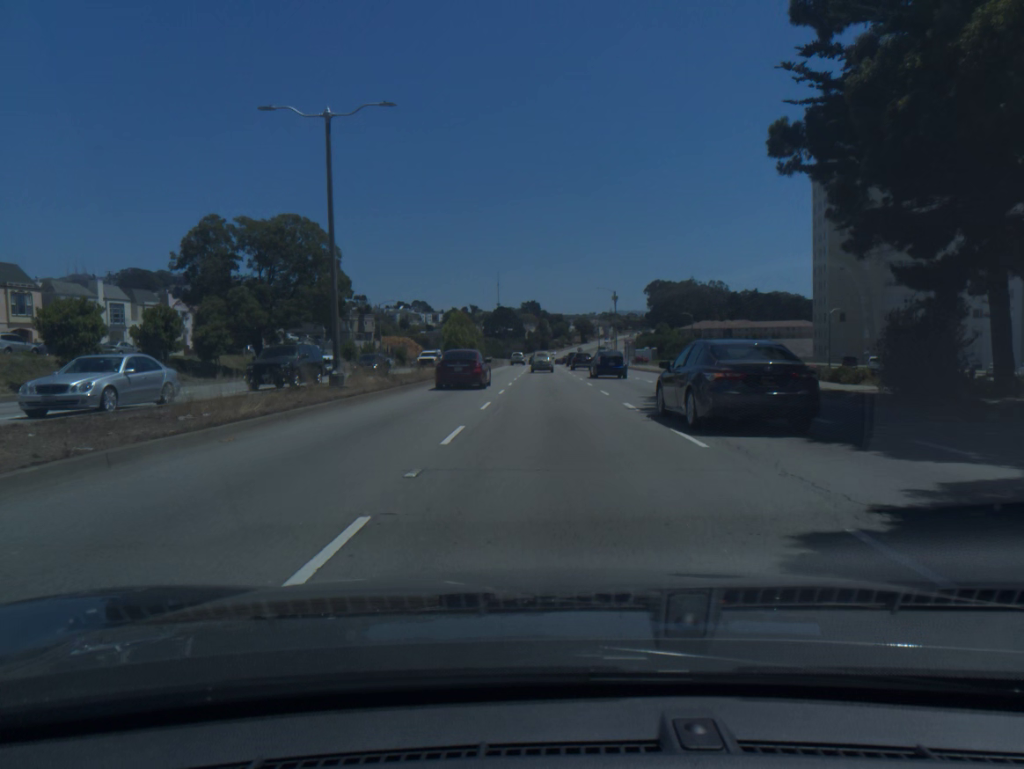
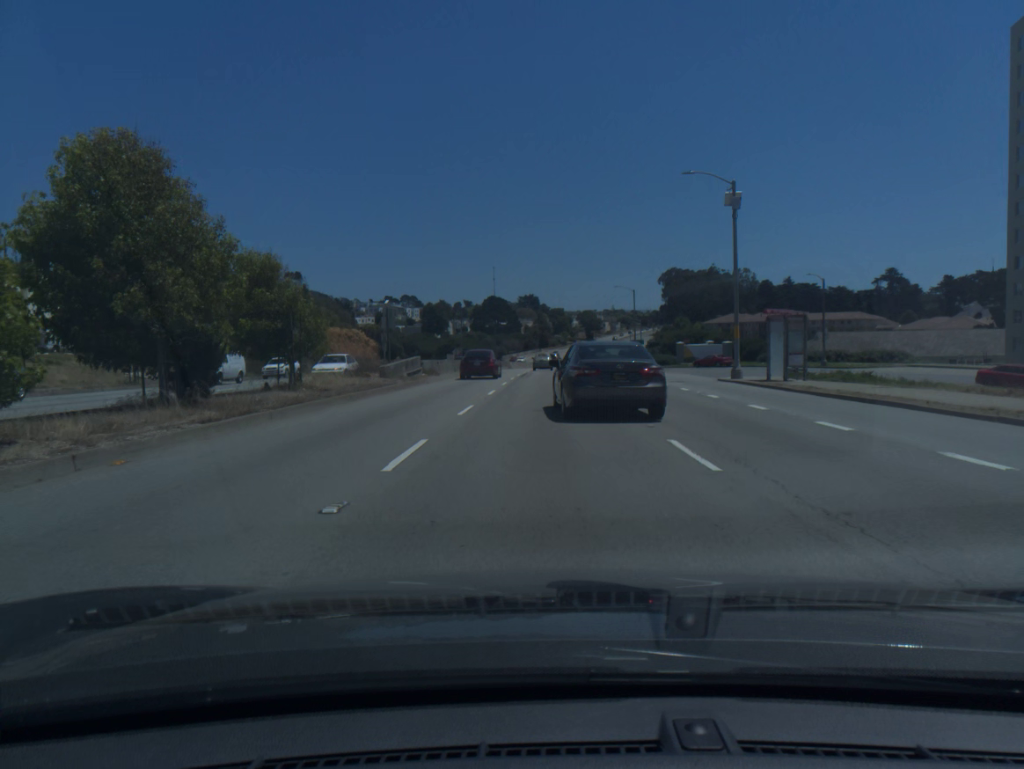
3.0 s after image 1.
(+0.1, +61.1) m; 0°
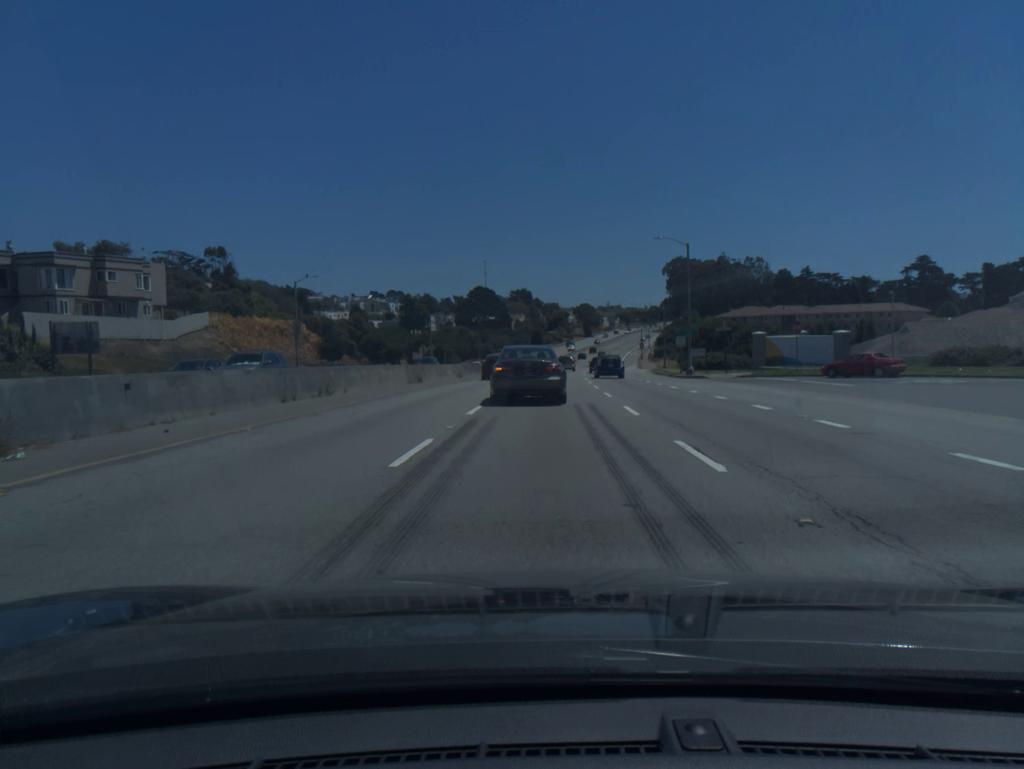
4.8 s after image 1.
(+0.1, +37.3) m; +1°
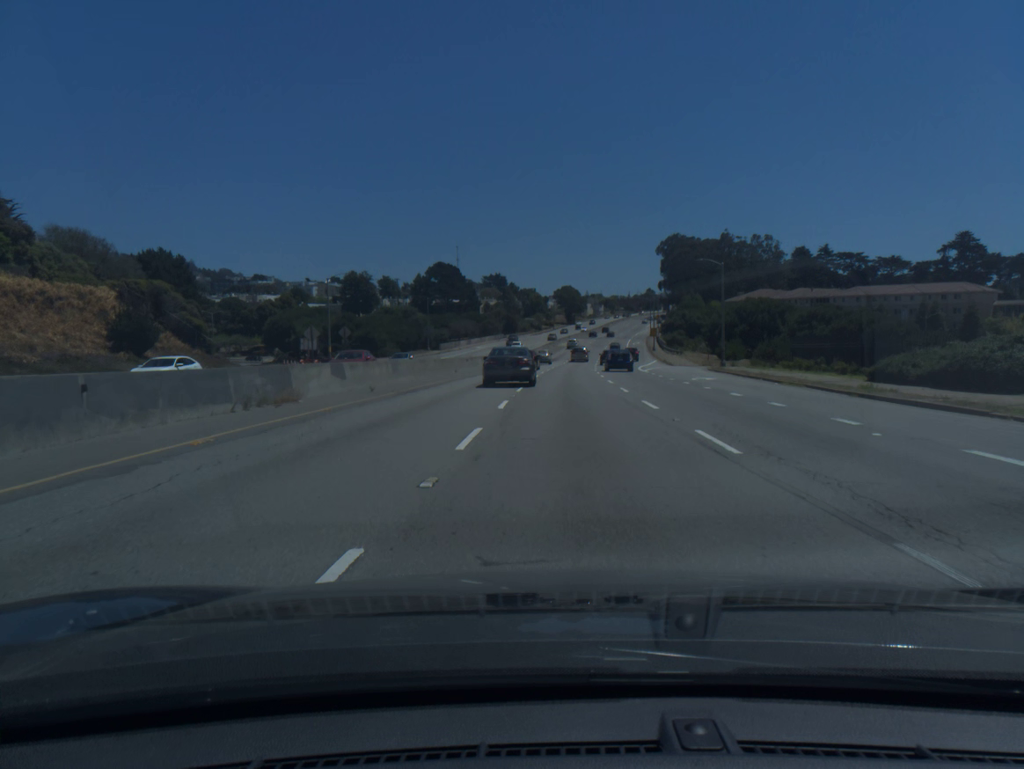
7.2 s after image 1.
(+0.5, +50.2) m; +2°
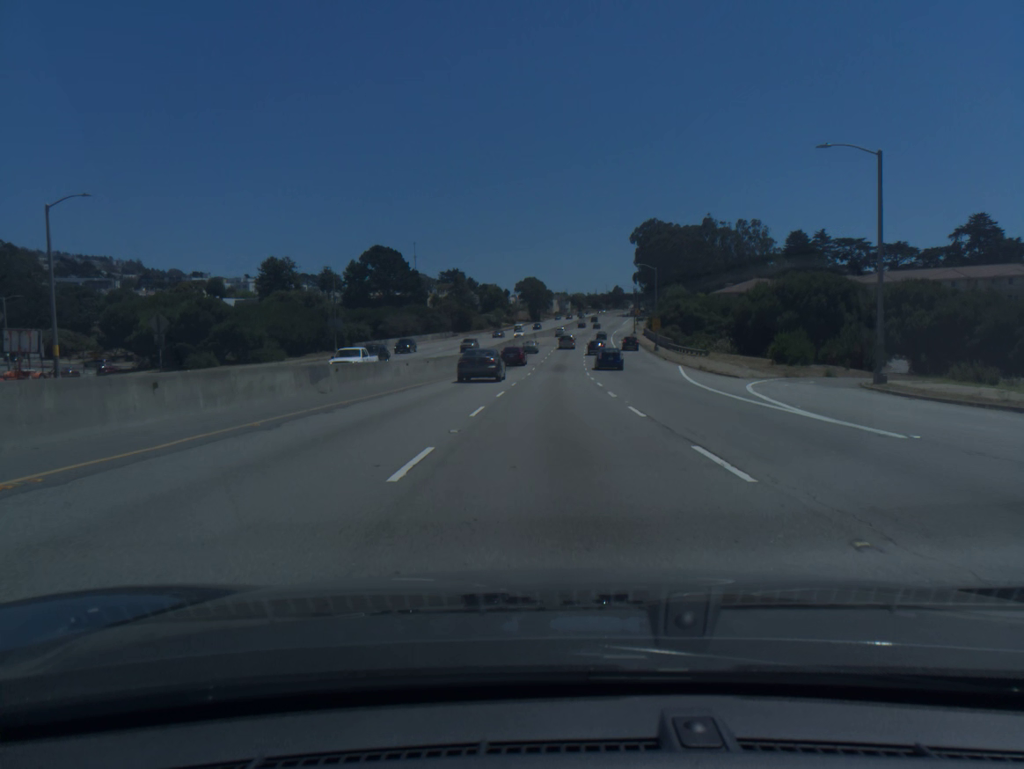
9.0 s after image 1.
(+1.0, +39.1) m; +3°
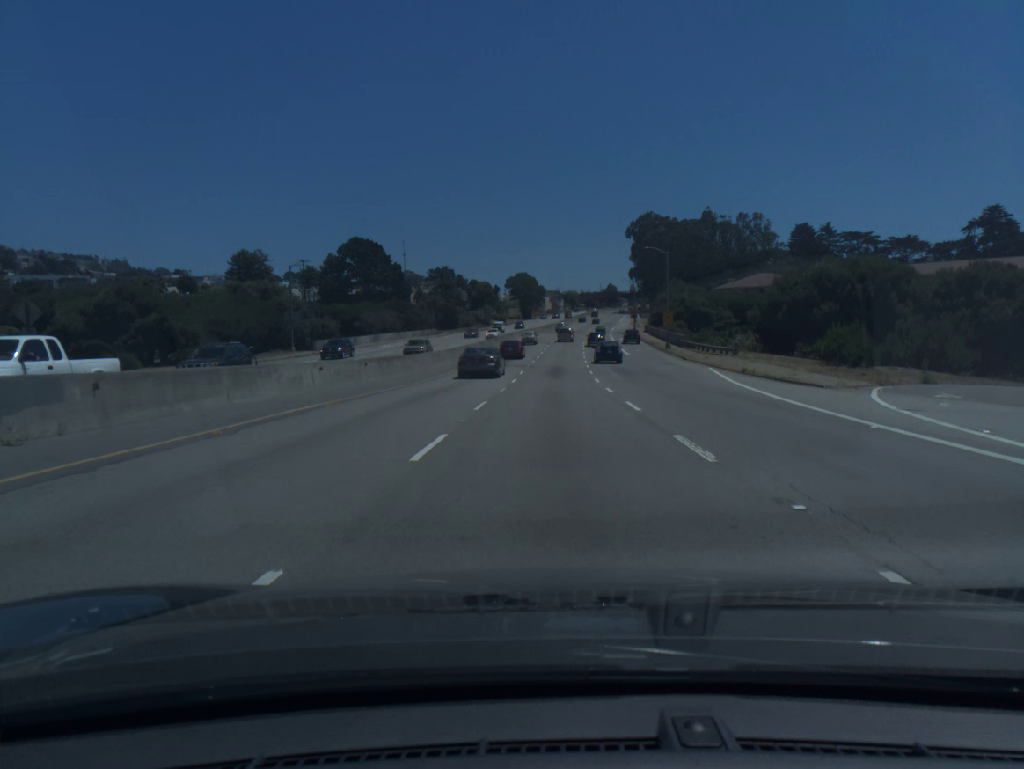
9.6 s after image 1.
(+0.1, +13.5) m; +1°
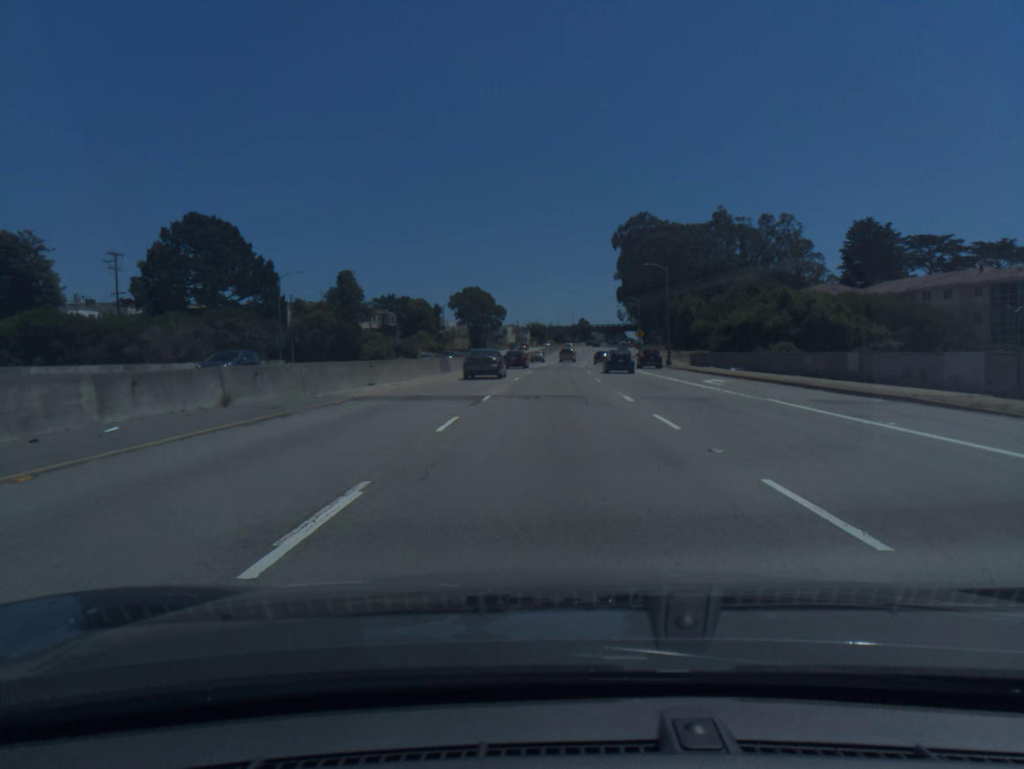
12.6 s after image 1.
(+1.7, +70.2) m; +2°
